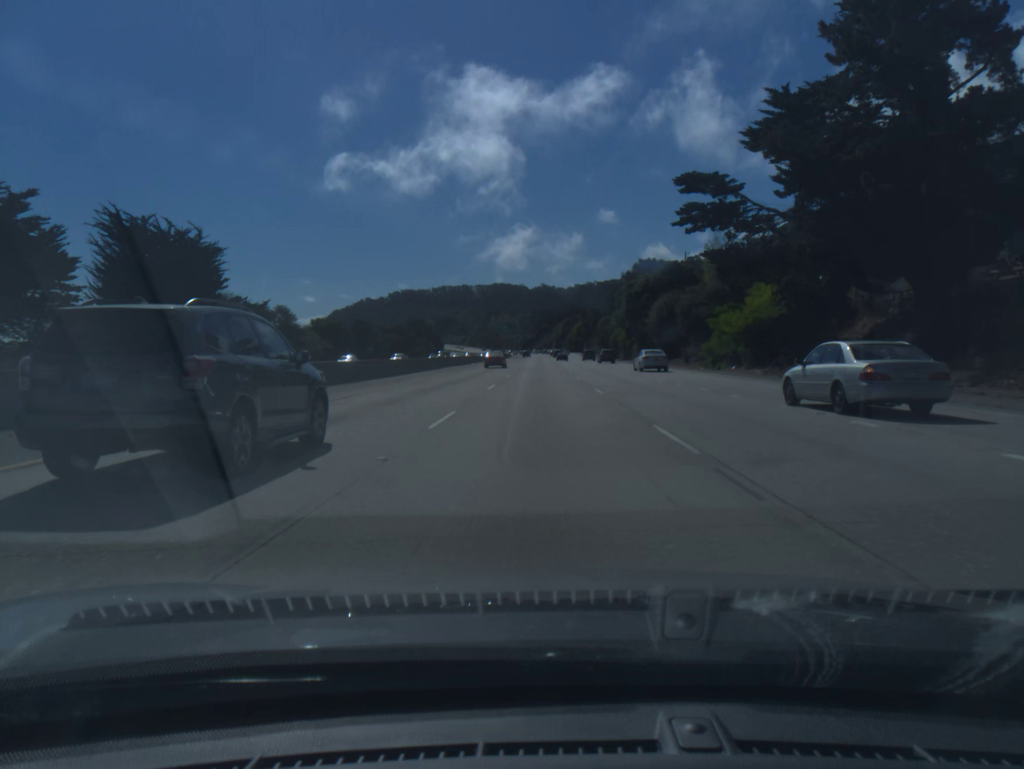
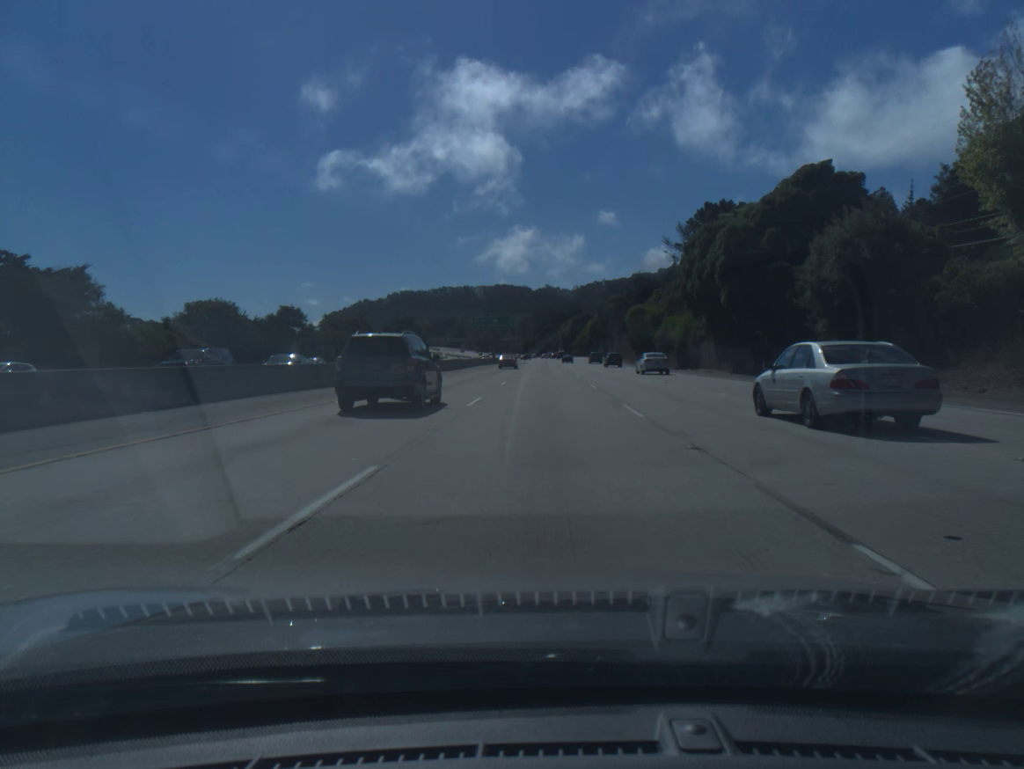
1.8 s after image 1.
(-0.1, +51.3) m; 0°
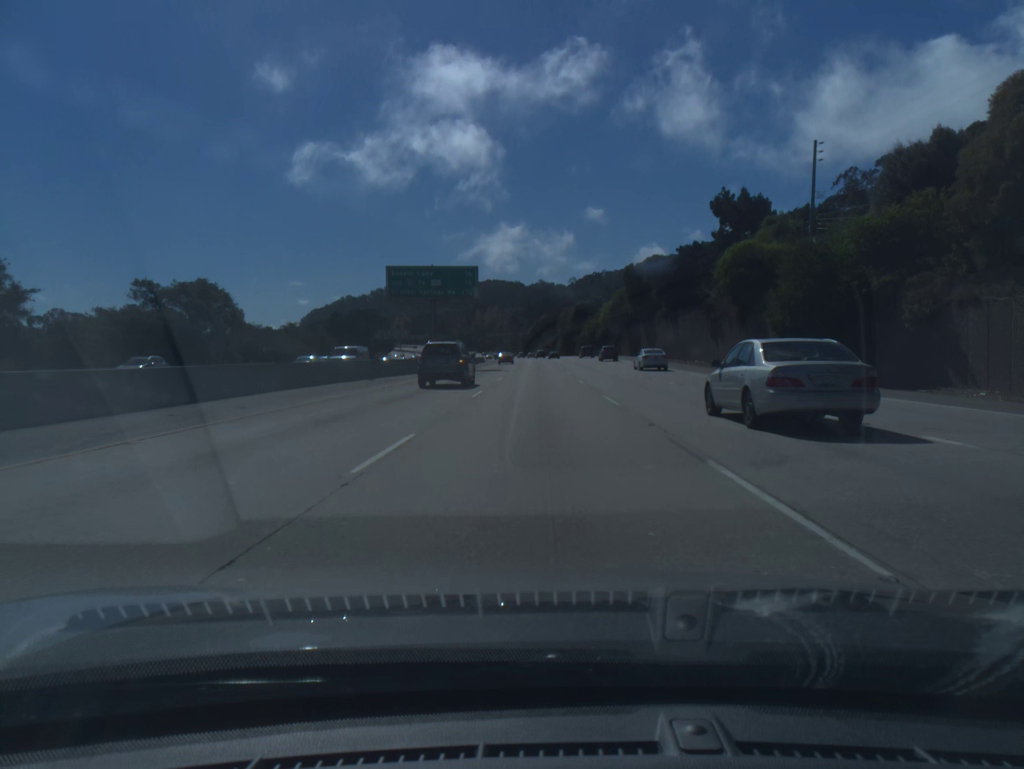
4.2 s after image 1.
(+0.3, +68.1) m; +1°
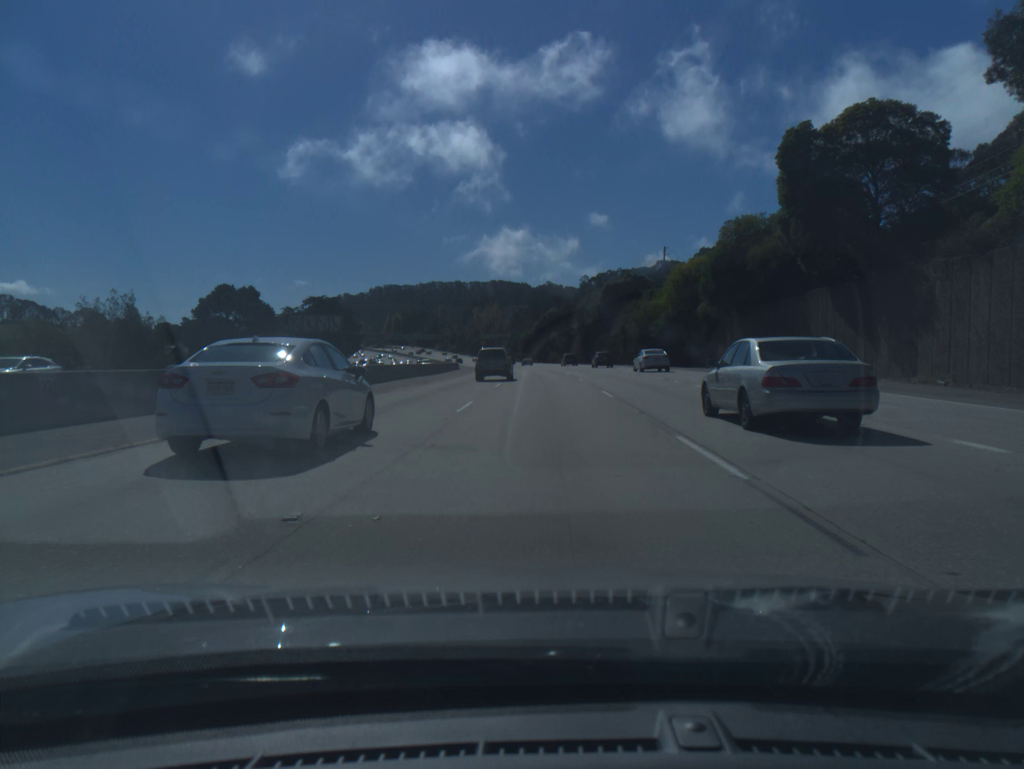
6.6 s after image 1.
(-0.5, +67.8) m; -1°
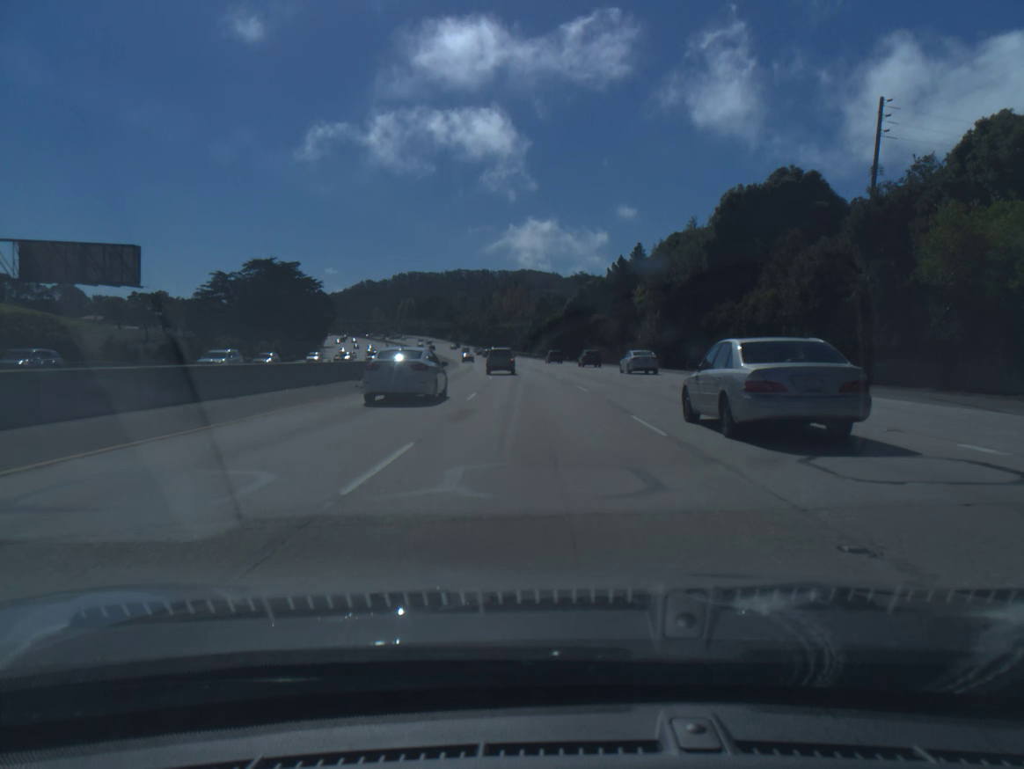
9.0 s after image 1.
(-0.6, +67.5) m; -2°
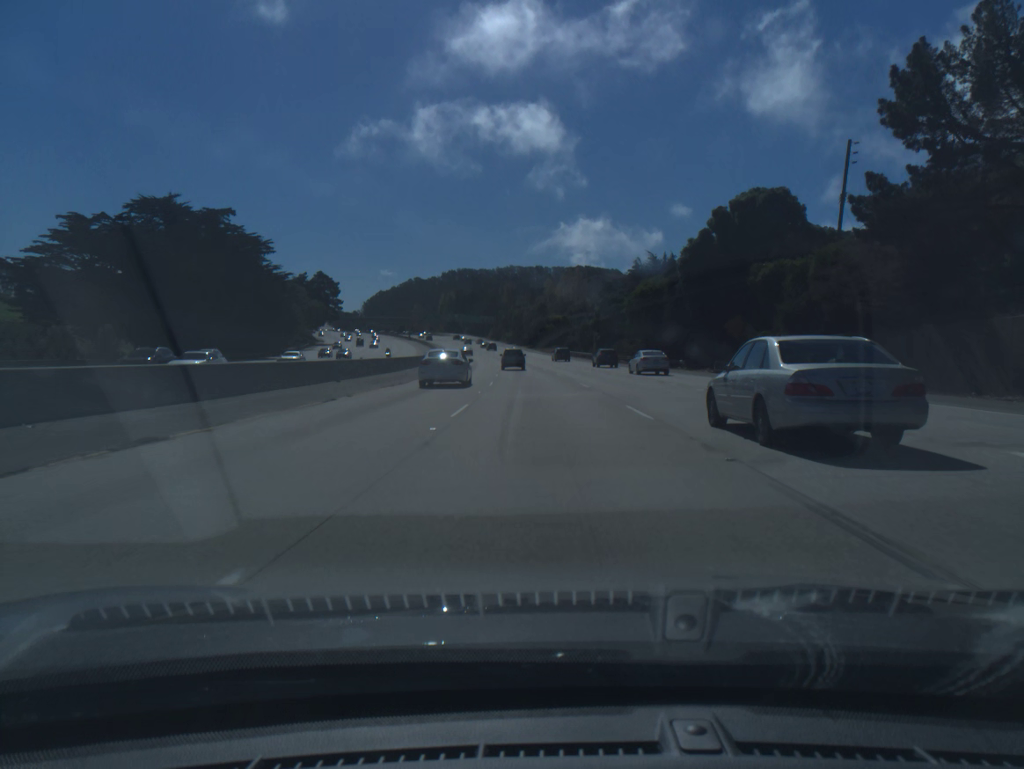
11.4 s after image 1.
(-2.6, +67.9) m; -4°
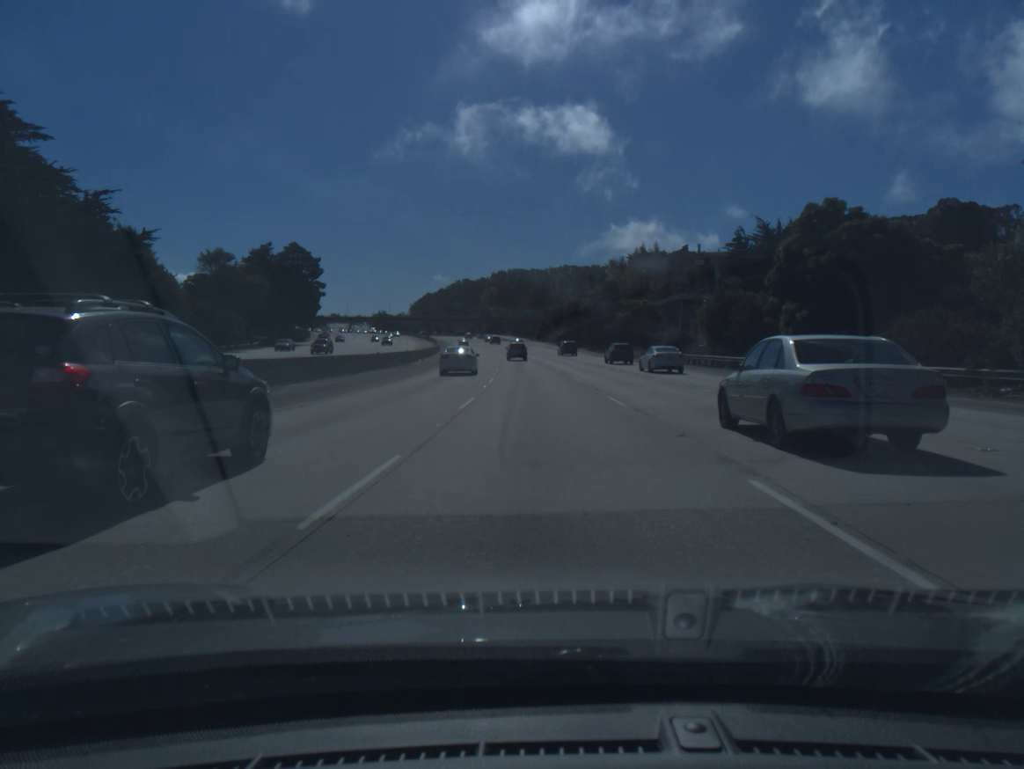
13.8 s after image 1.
(-2.1, +68.1) m; -4°
